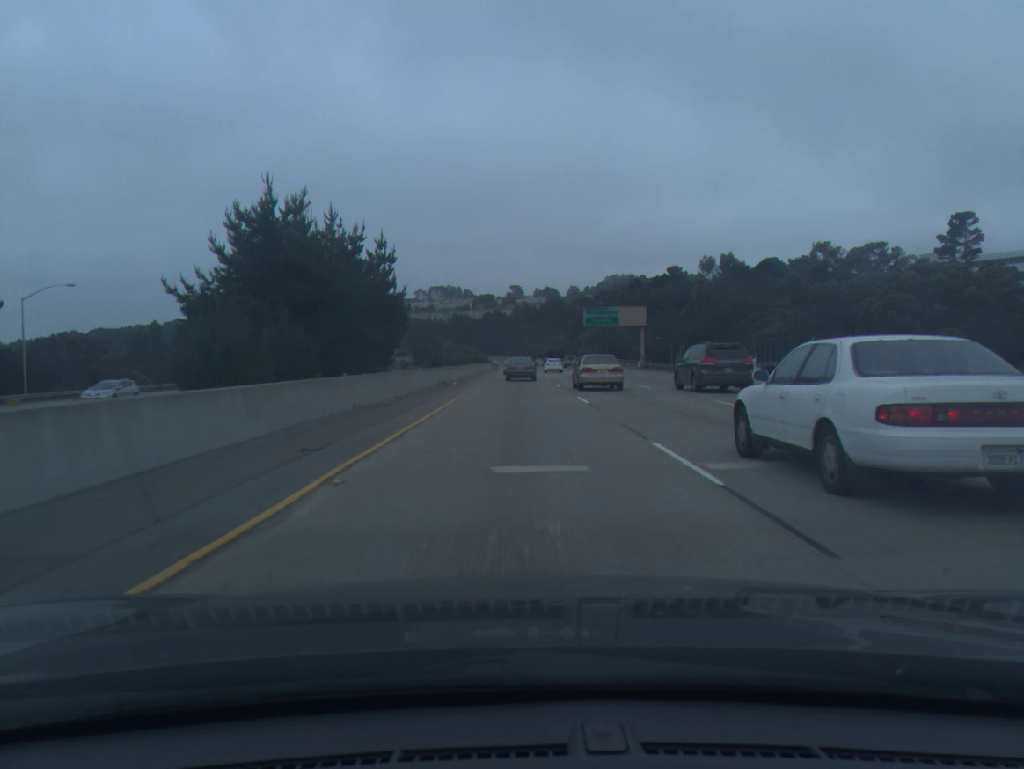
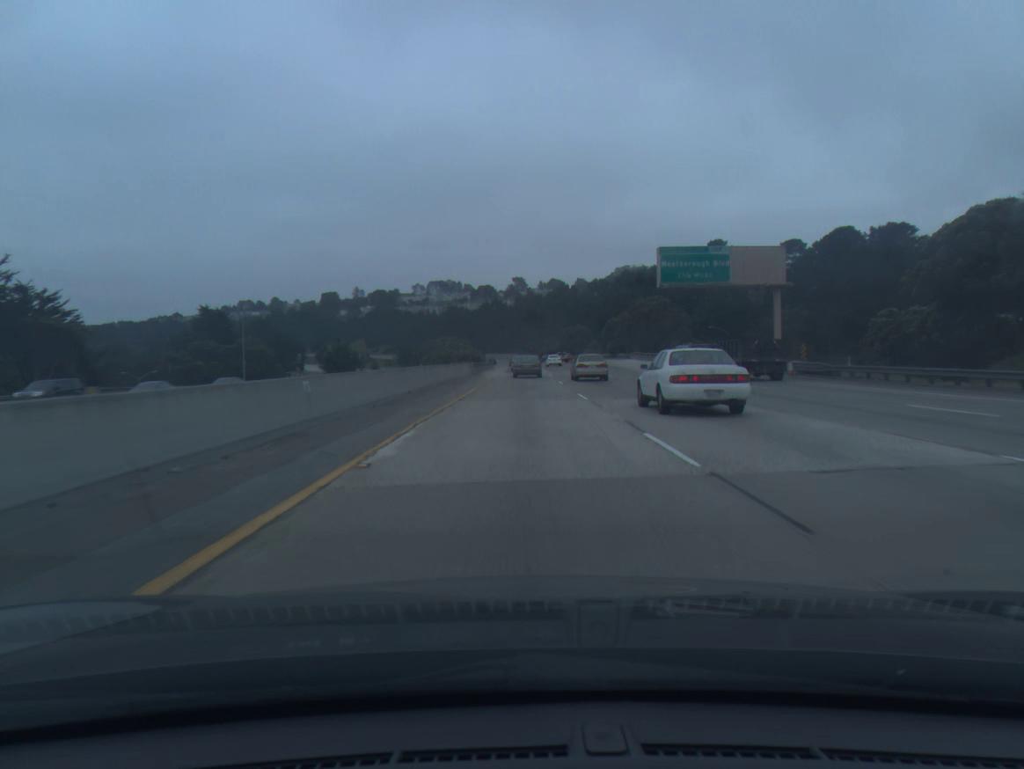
(-0.2, +57.3) m; 0°
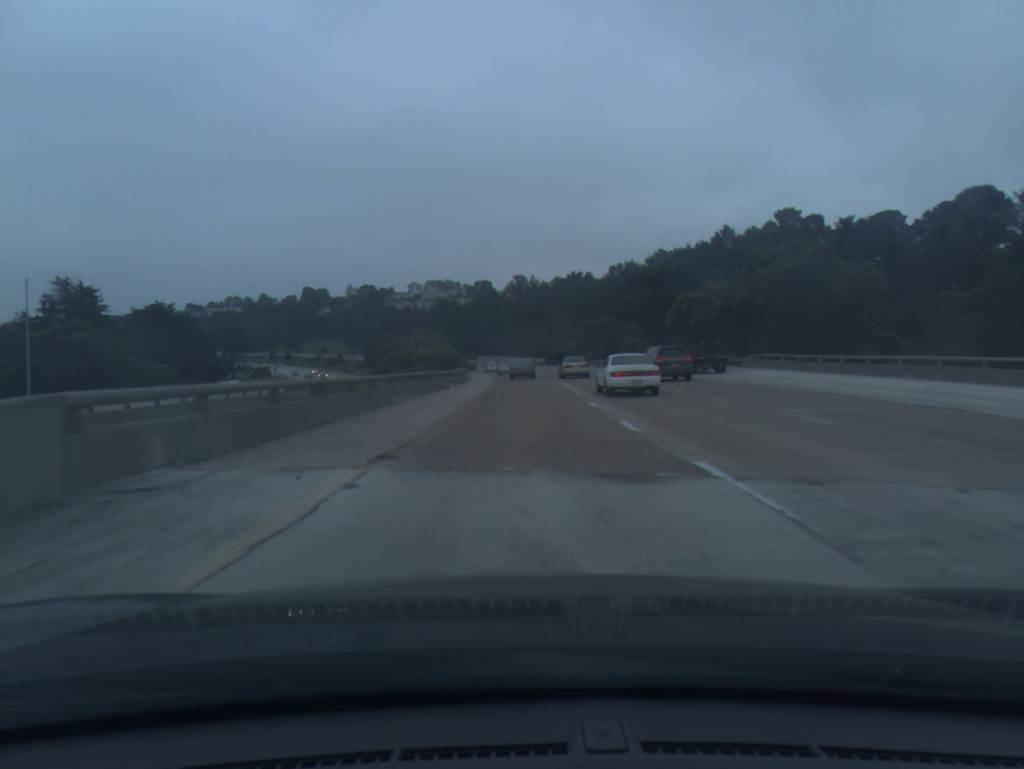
(0.0, +59.7) m; 0°
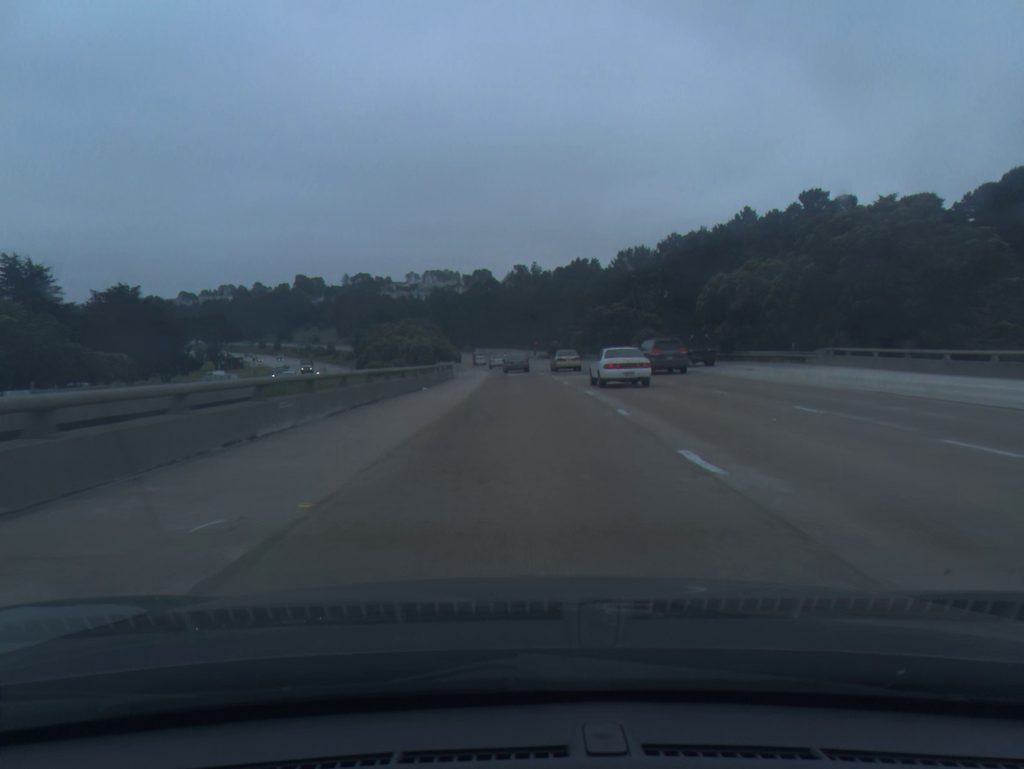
(0.0, +12.5) m; 0°
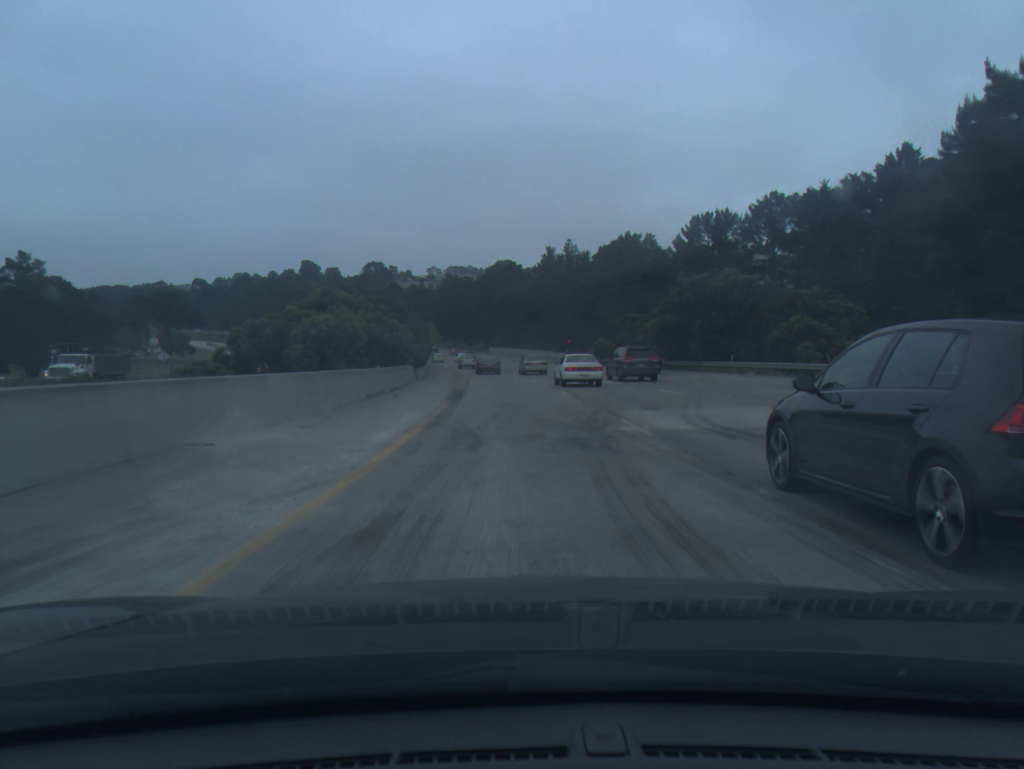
(-0.5, +51.7) m; -2°
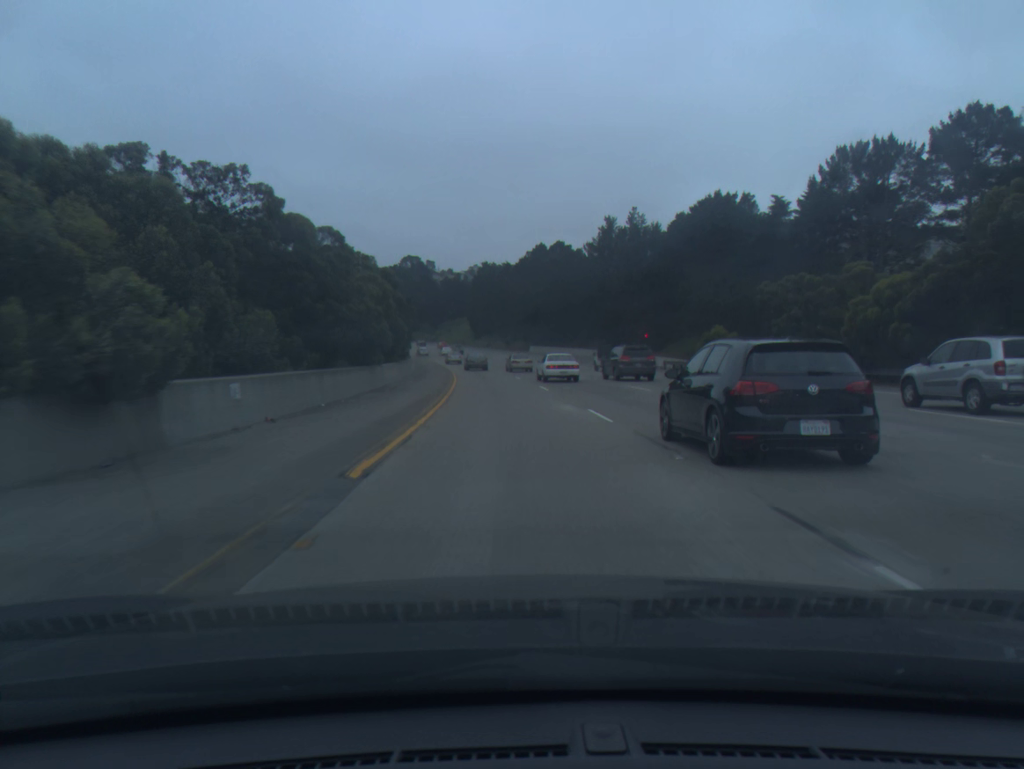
(-1.1, +40.4) m; -3°
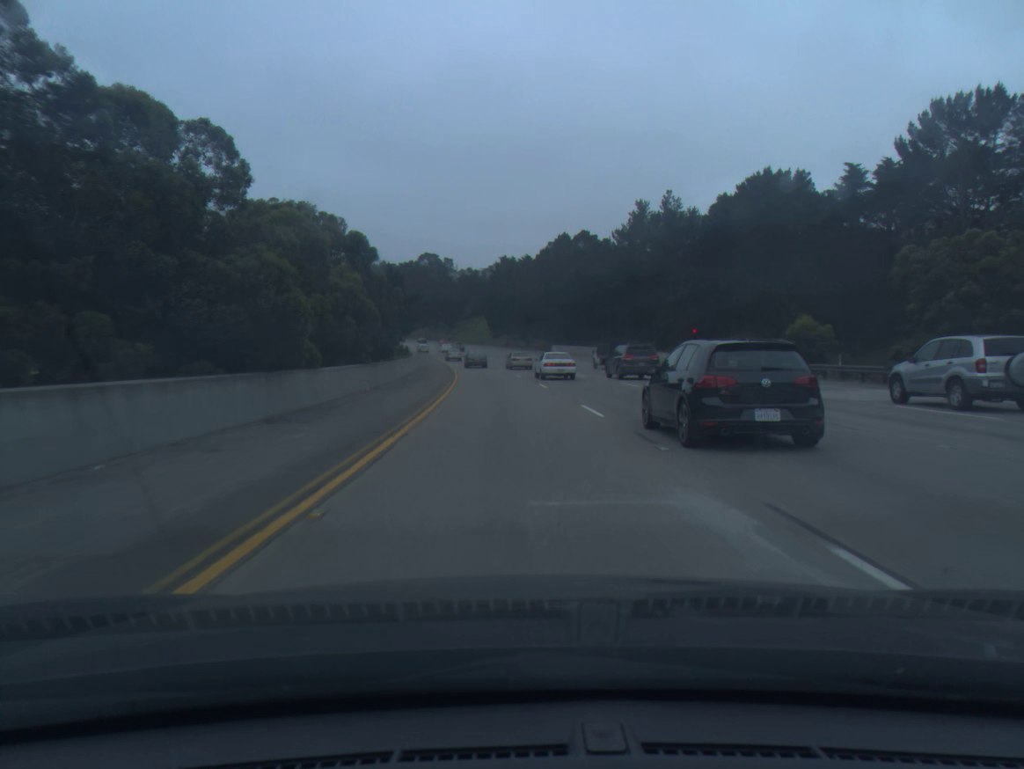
(-0.2, +13.8) m; -1°
